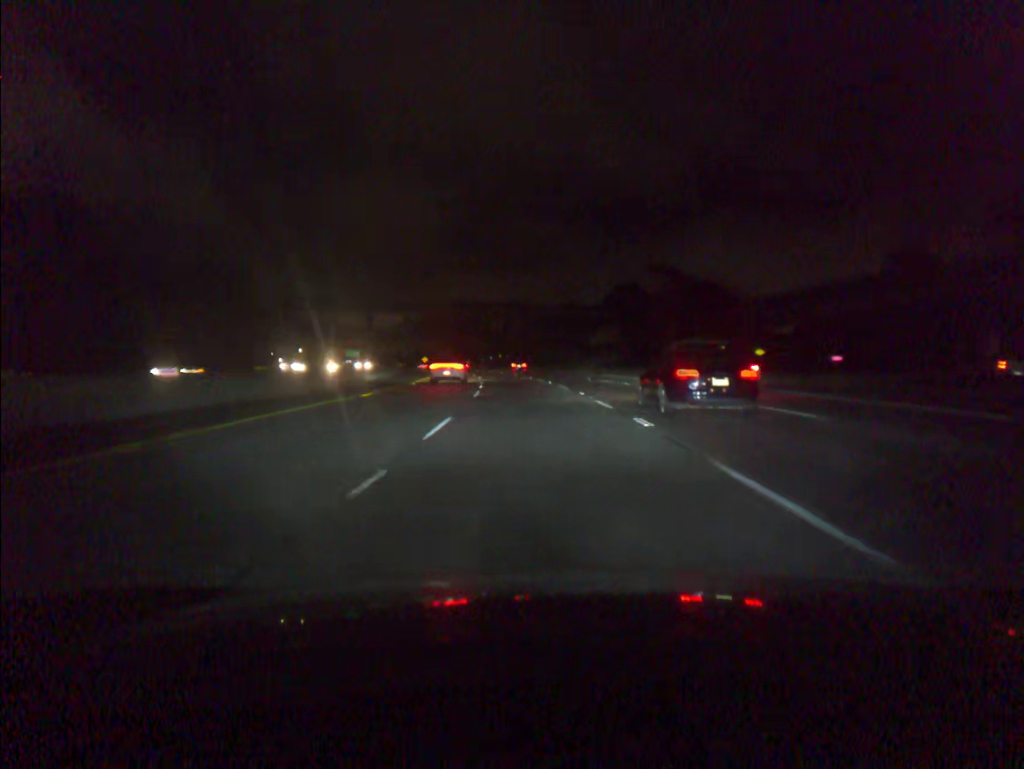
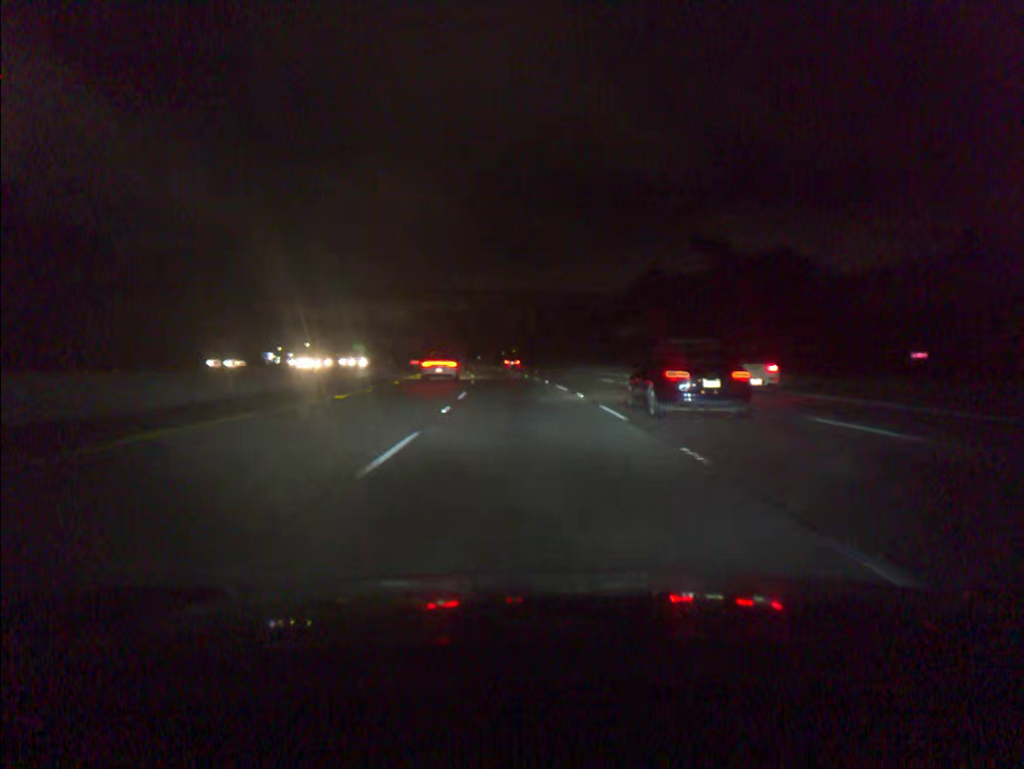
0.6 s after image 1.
(-0.2, +18.2) m; -1°
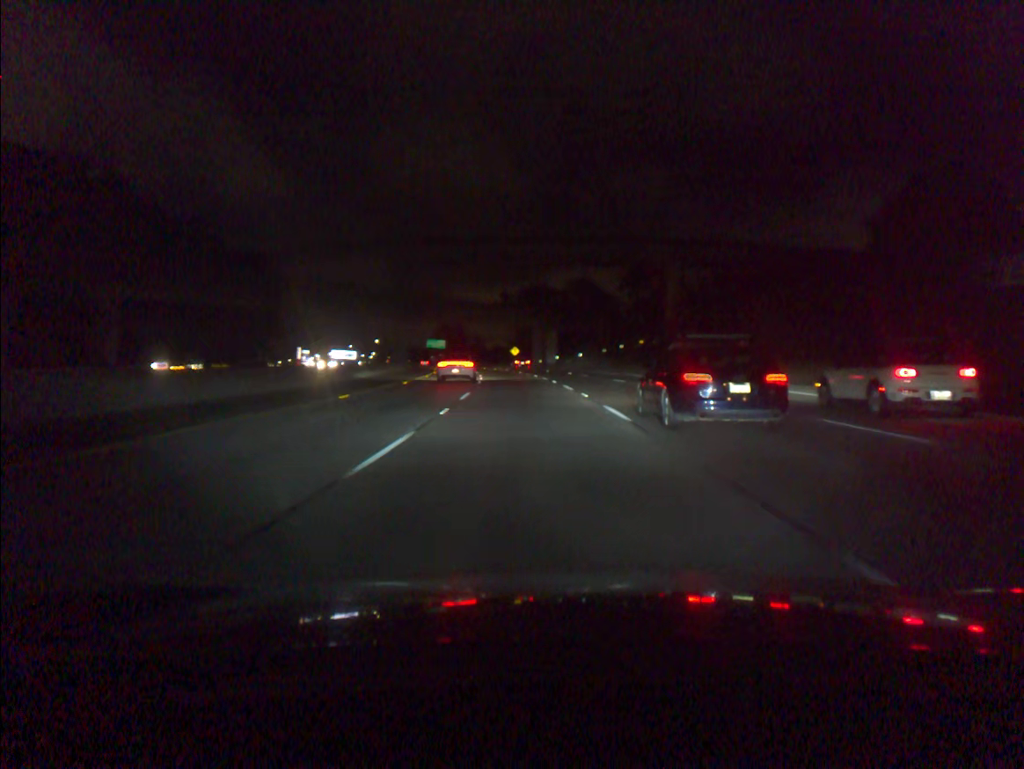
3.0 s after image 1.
(-4.9, +73.1) m; -8°
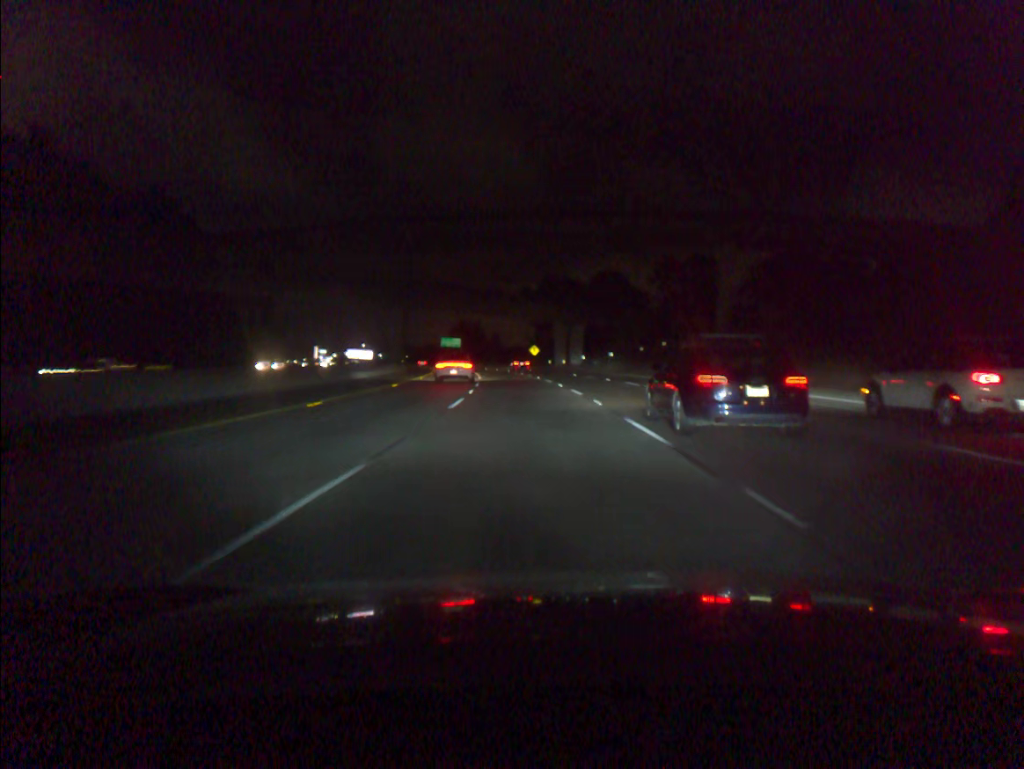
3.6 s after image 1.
(-0.3, +18.4) m; -2°
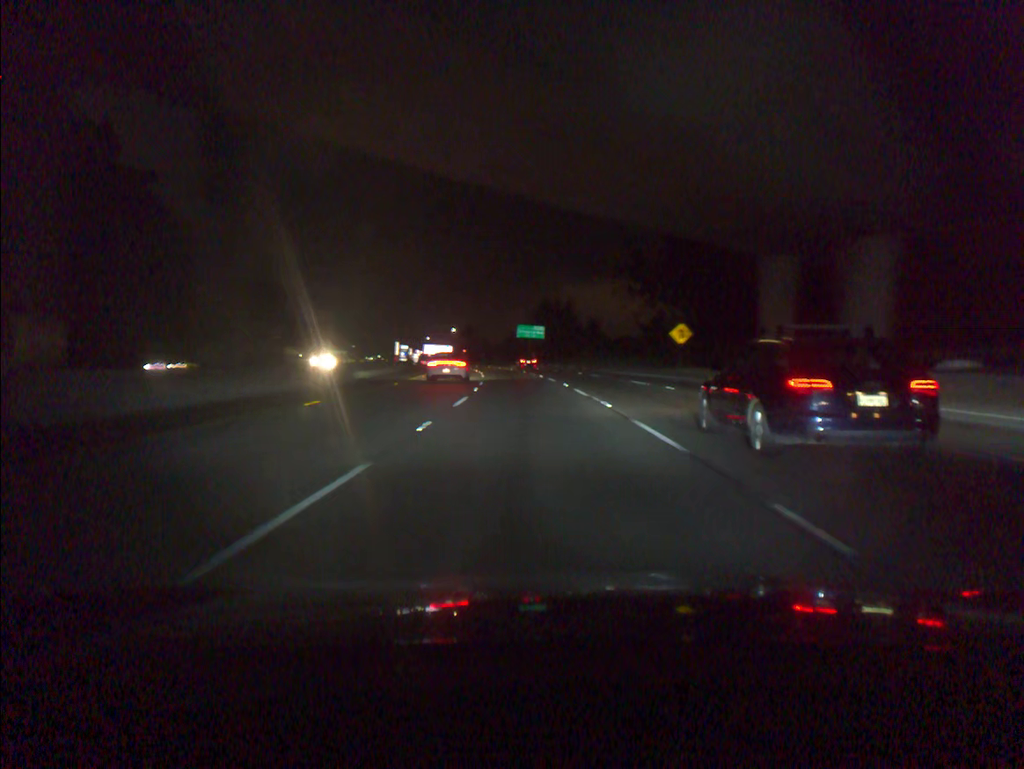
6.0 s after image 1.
(-4.3, +73.6) m; -7°
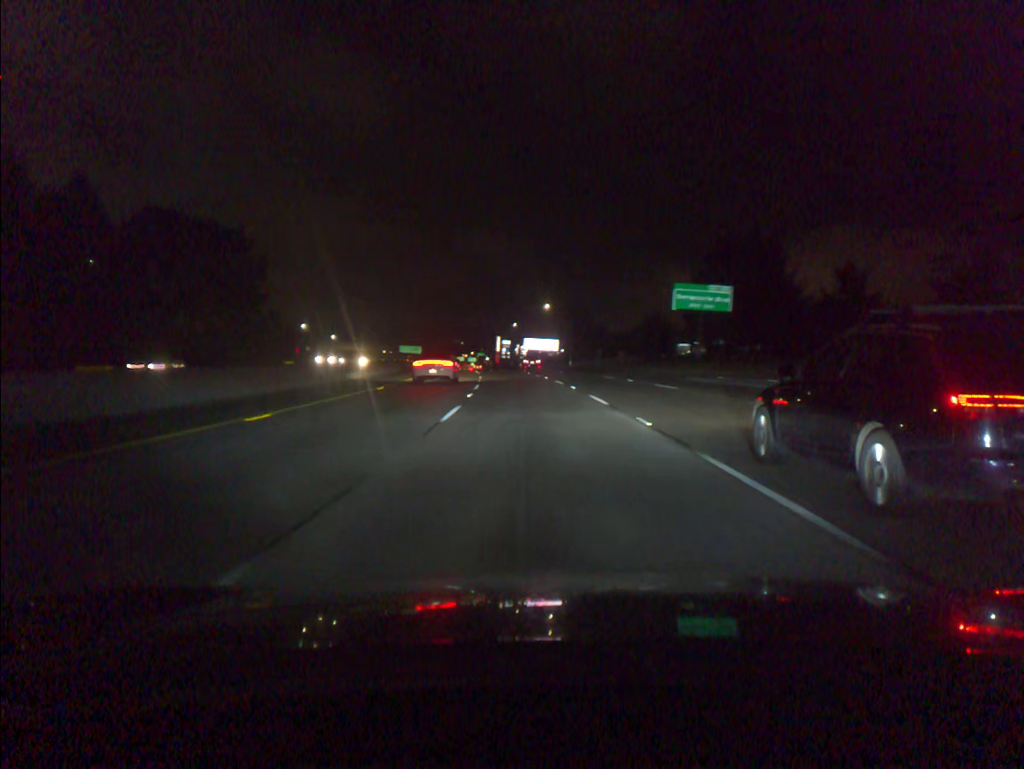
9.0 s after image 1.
(-6.7, +91.8) m; -8°
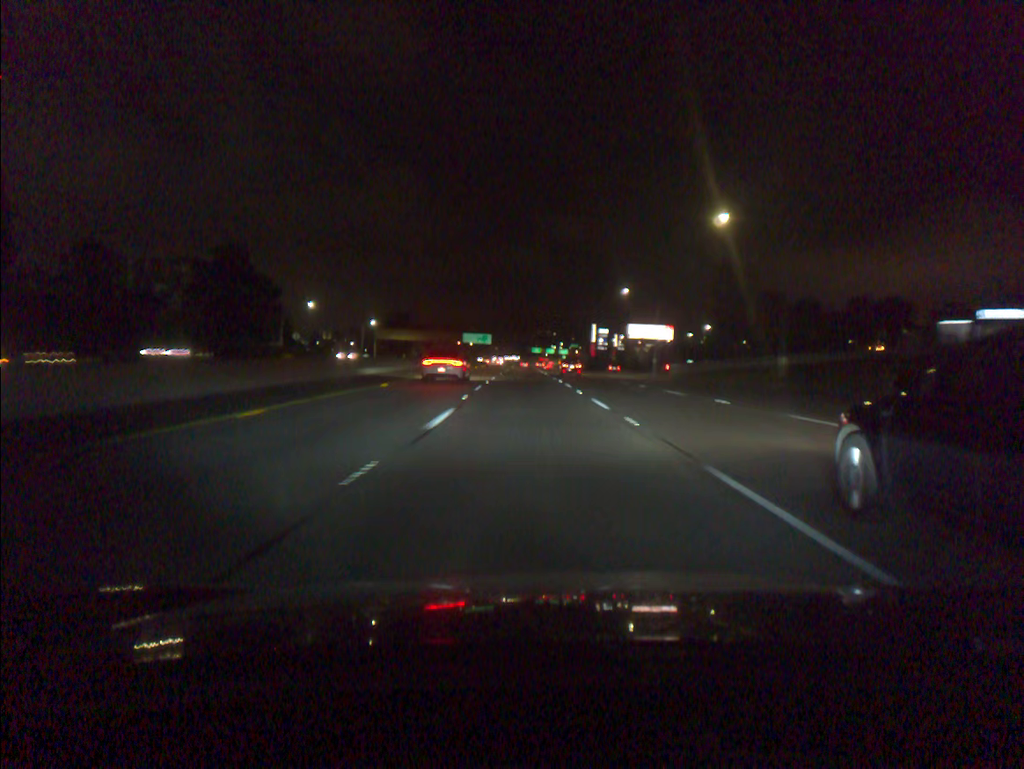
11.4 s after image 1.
(-4.4, +73.6) m; -7°
